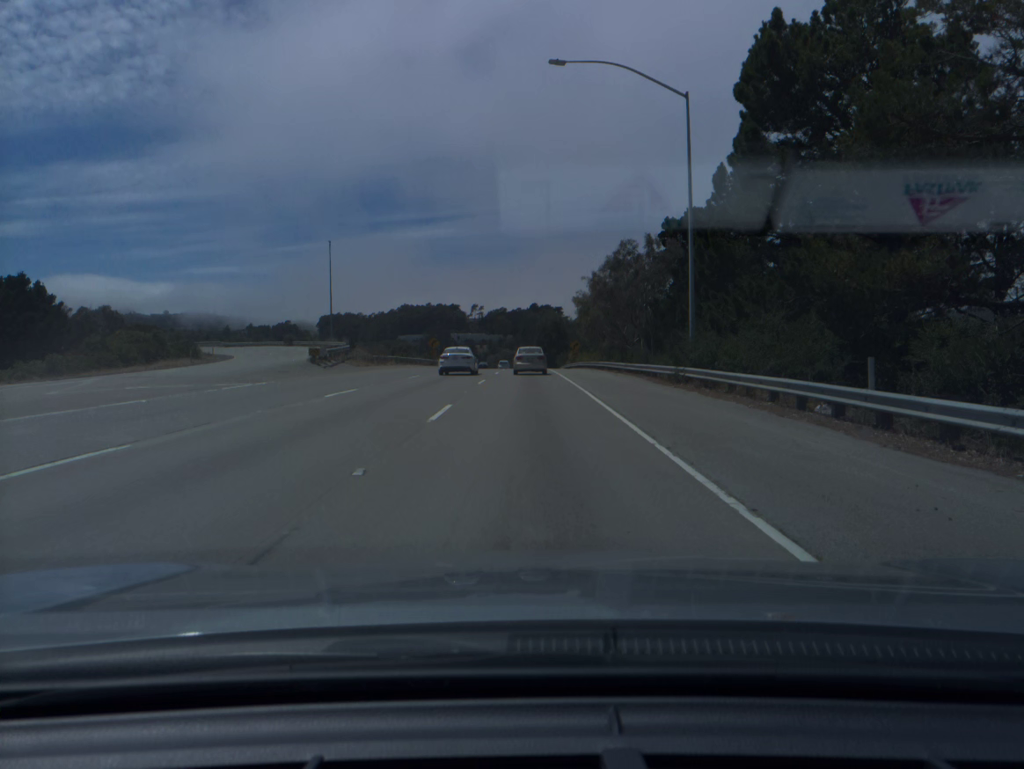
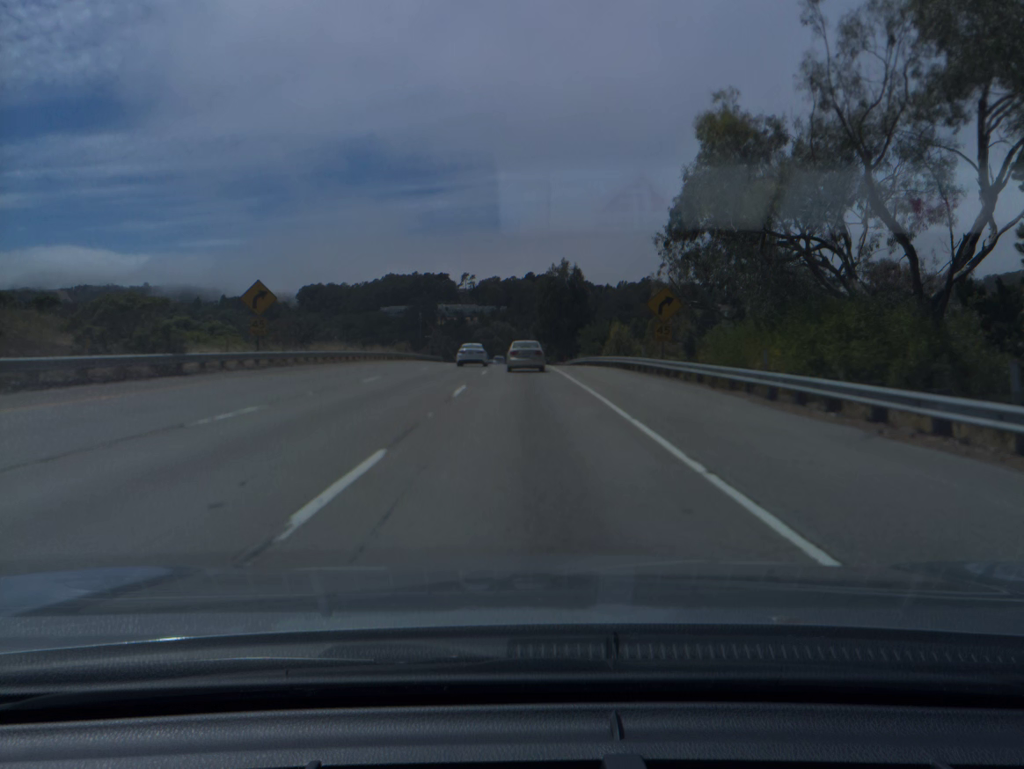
(+0.2, +66.4) m; 0°
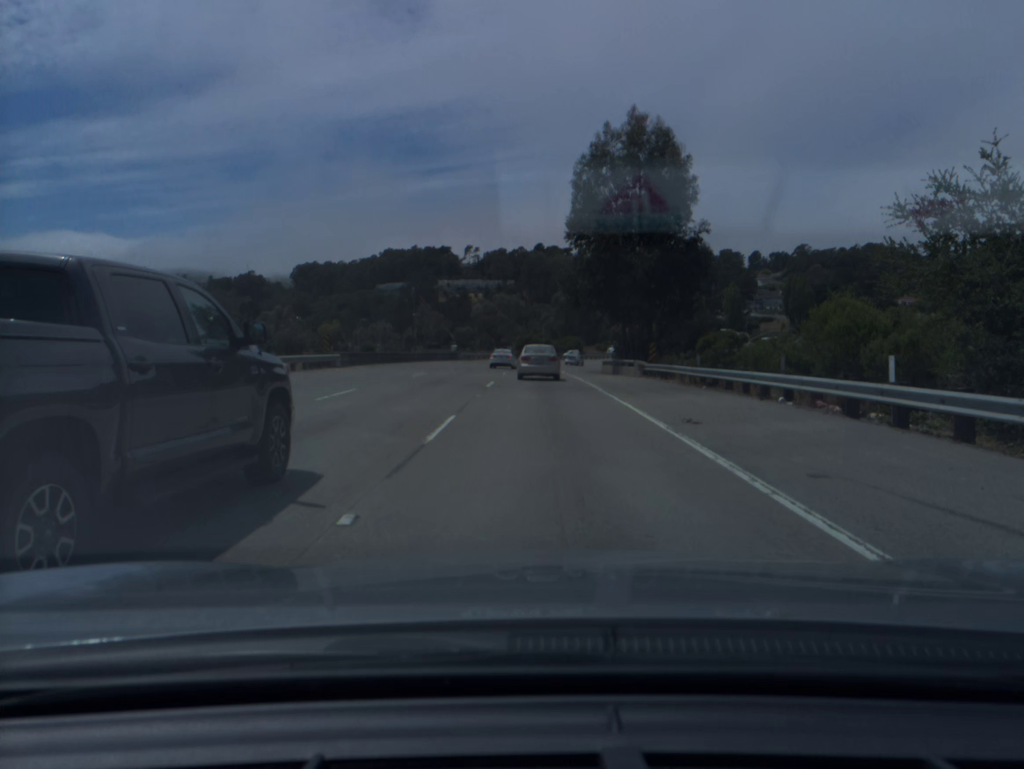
(-0.5, +66.7) m; -1°
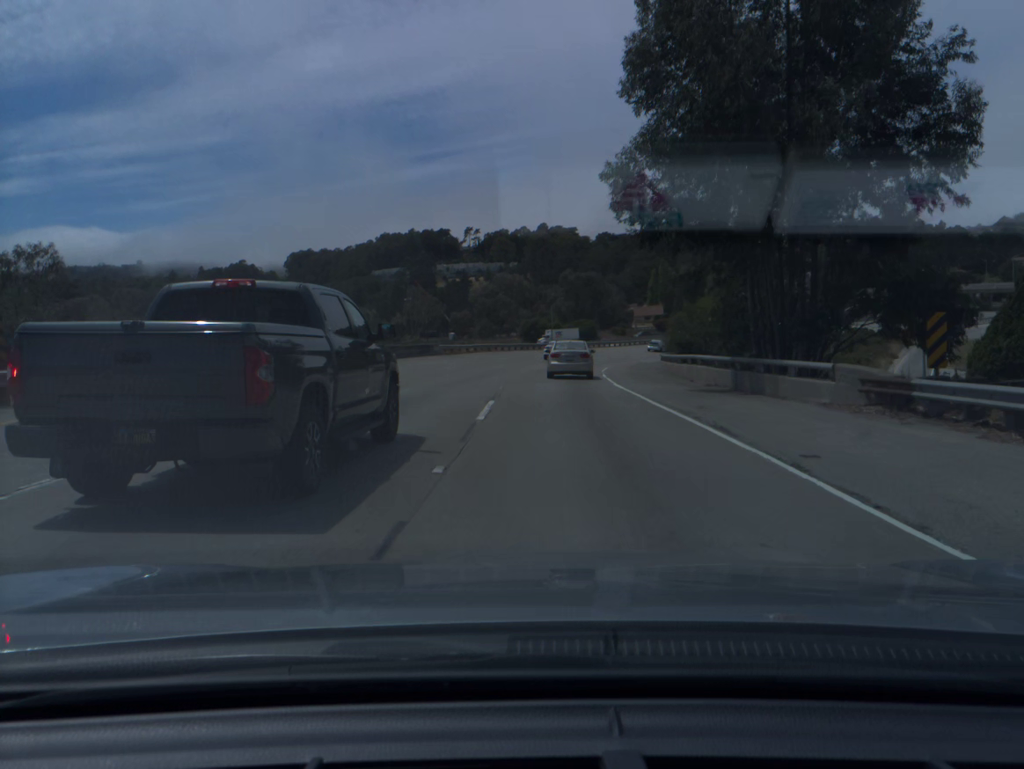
(-0.2, +26.7) m; 0°
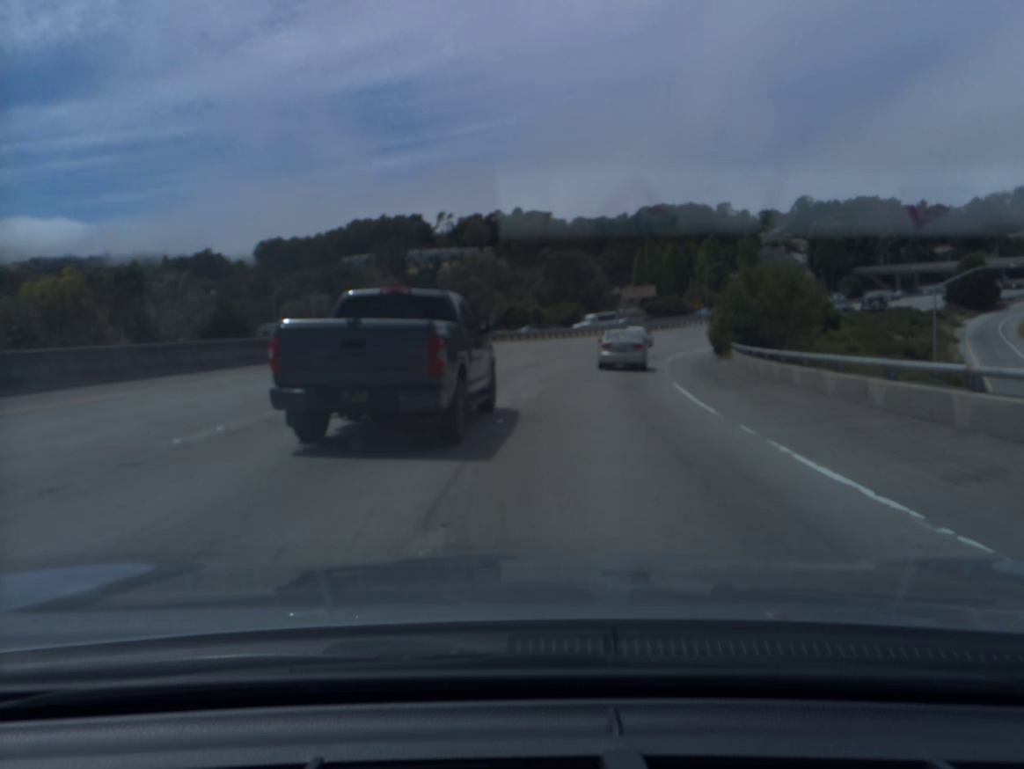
(+0.1, +26.5) m; +1°
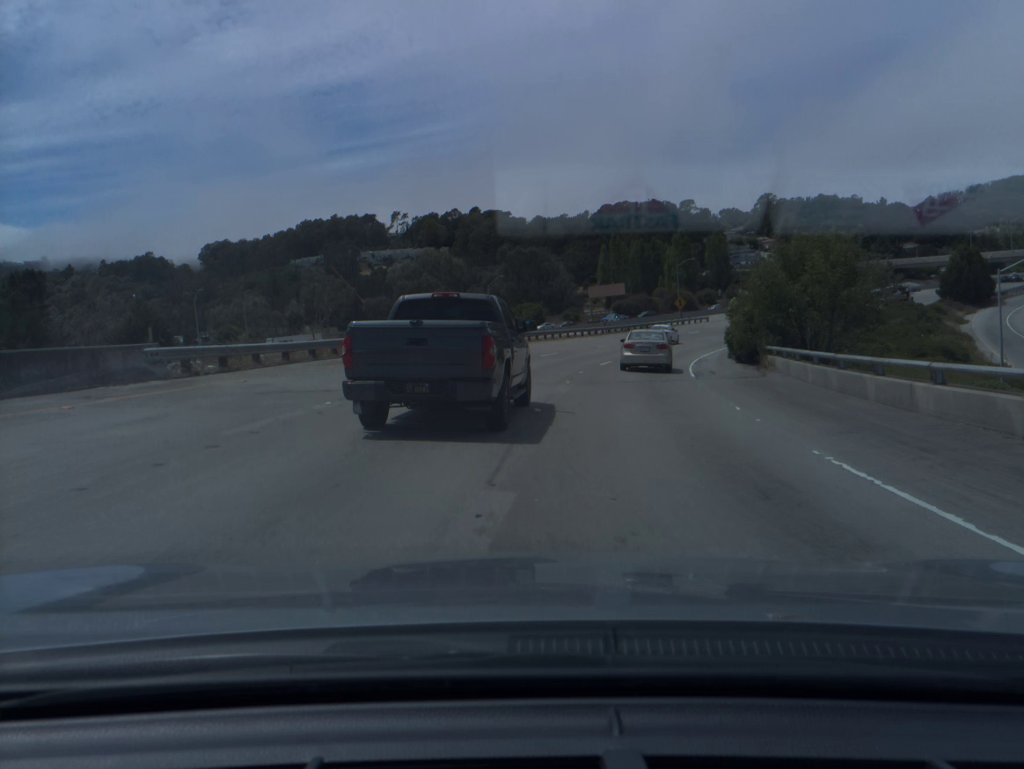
(+0.3, +13.0) m; +3°
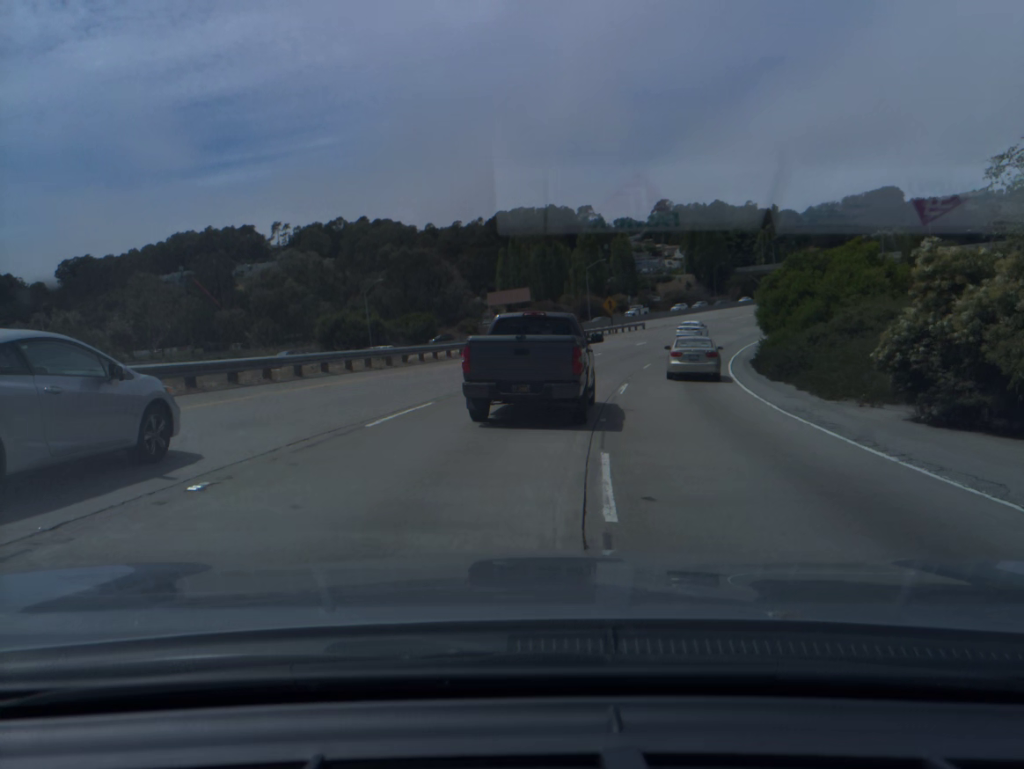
(+1.5, +26.0) m; +7°
